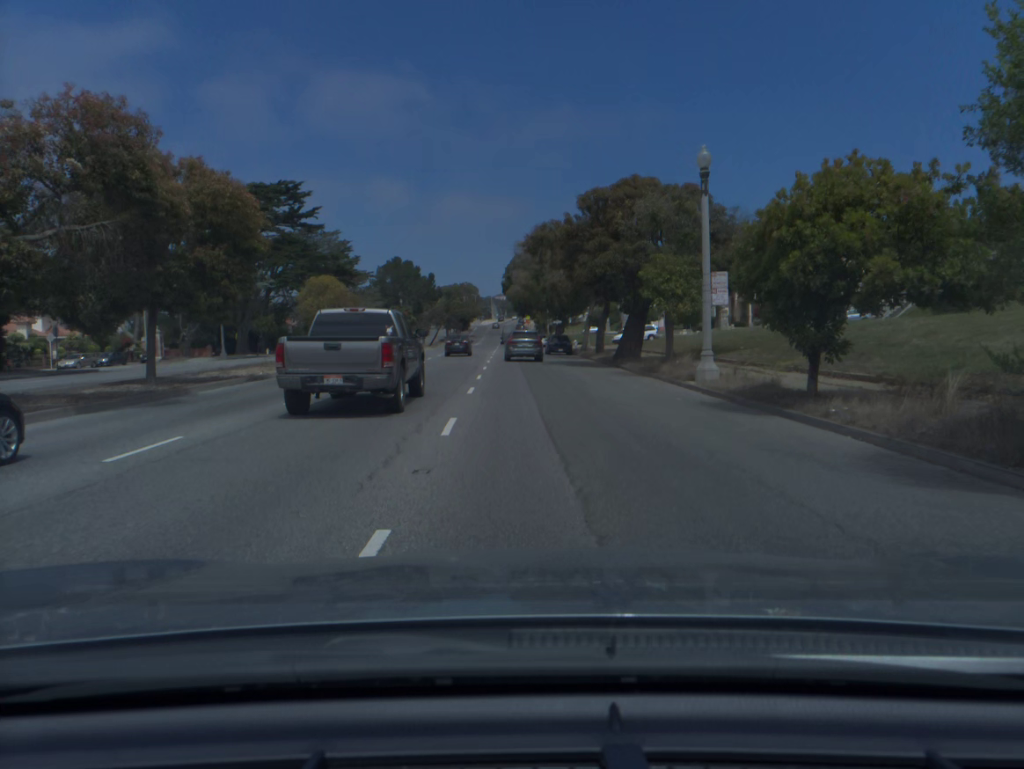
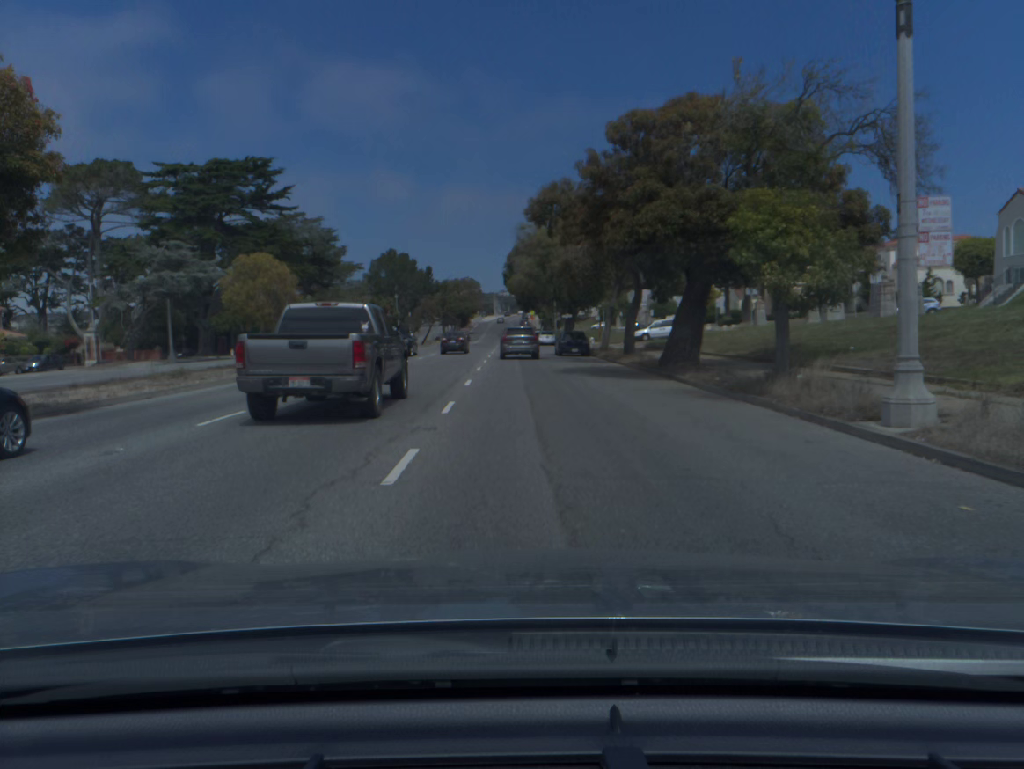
(0.0, +11.3) m; 0°
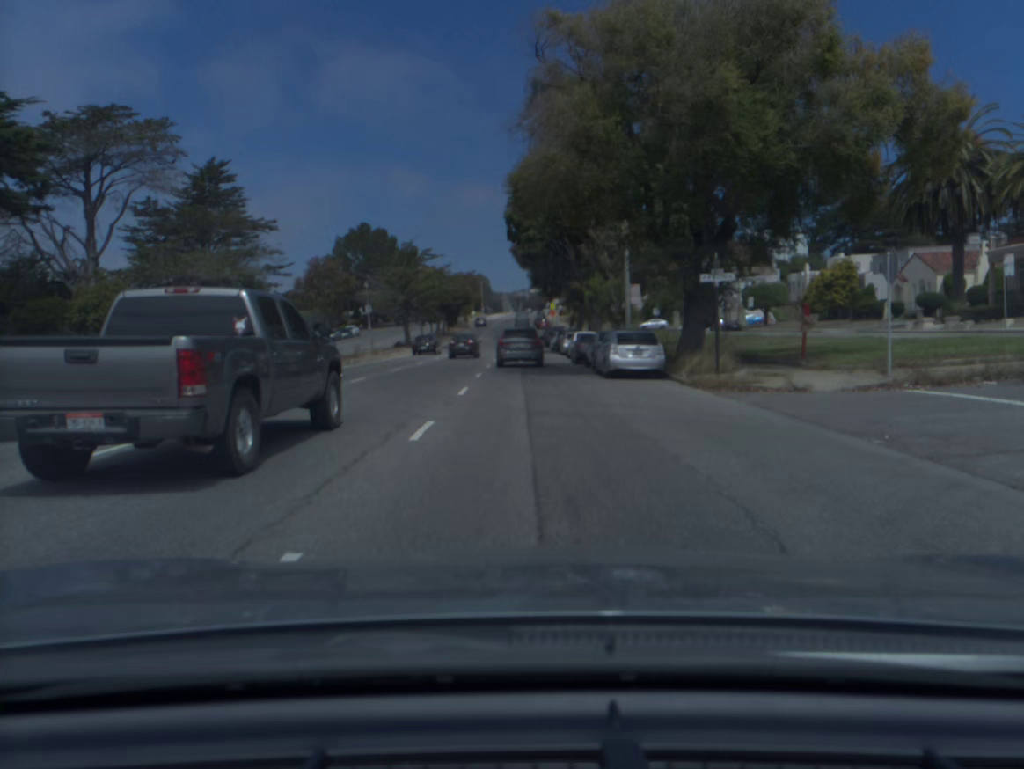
(-0.8, +54.2) m; -1°
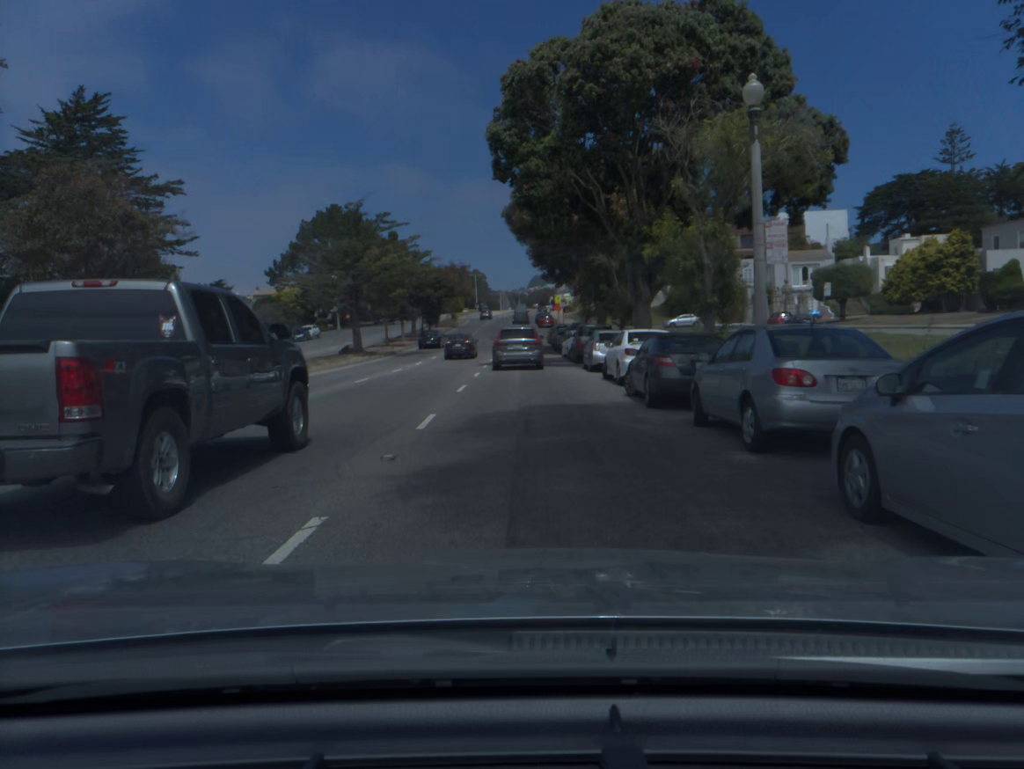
(0.0, +20.5) m; 0°
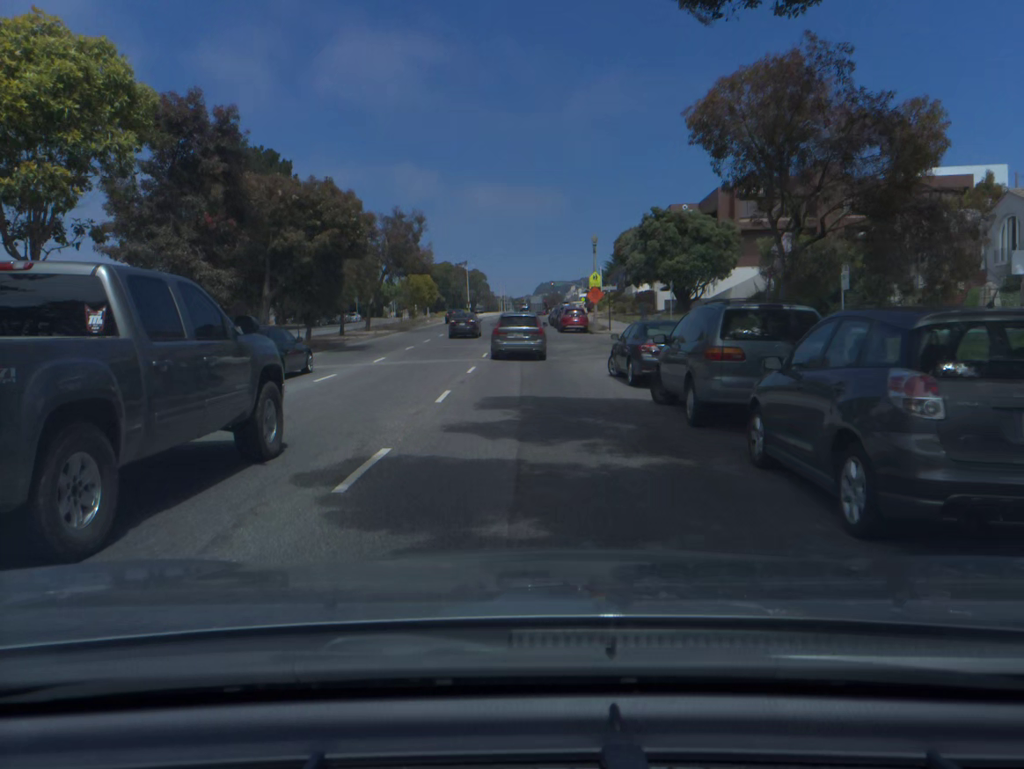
(-0.2, +48.2) m; 0°
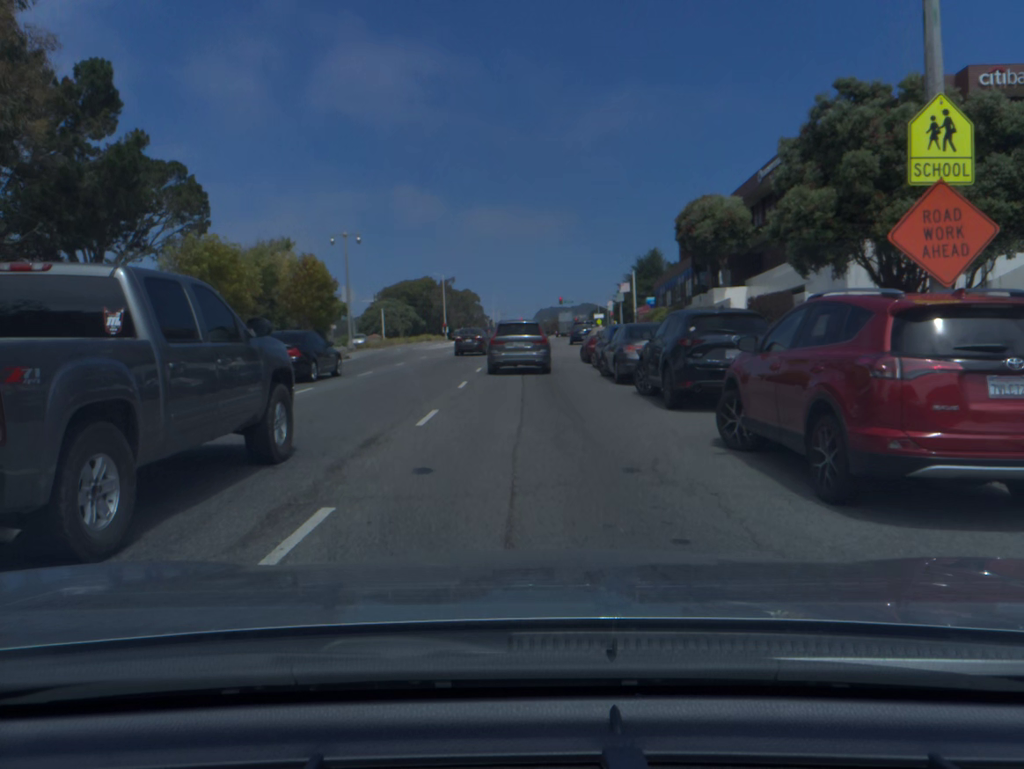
(0.0, +45.6) m; 0°
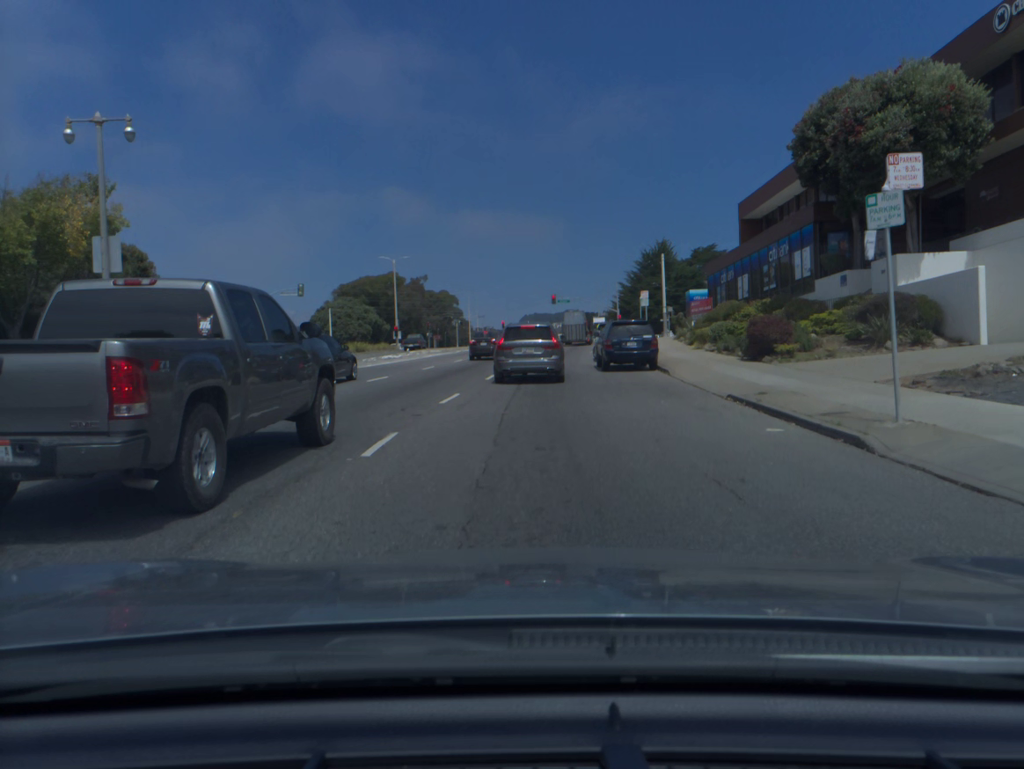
(+0.2, +32.2) m; +1°
